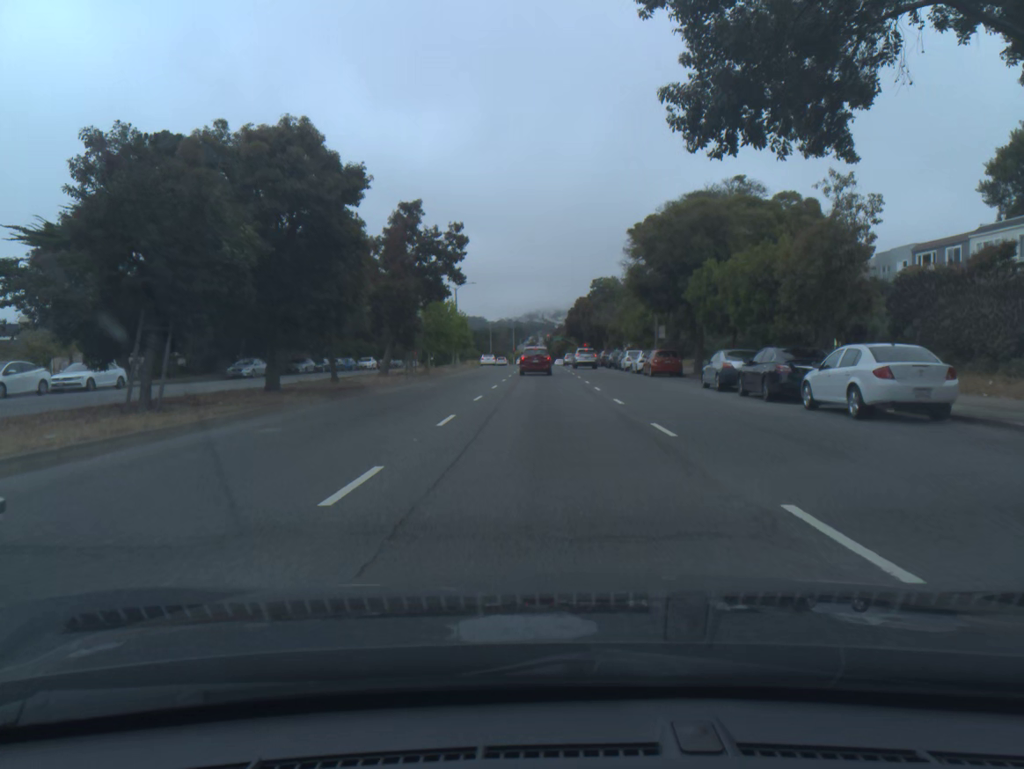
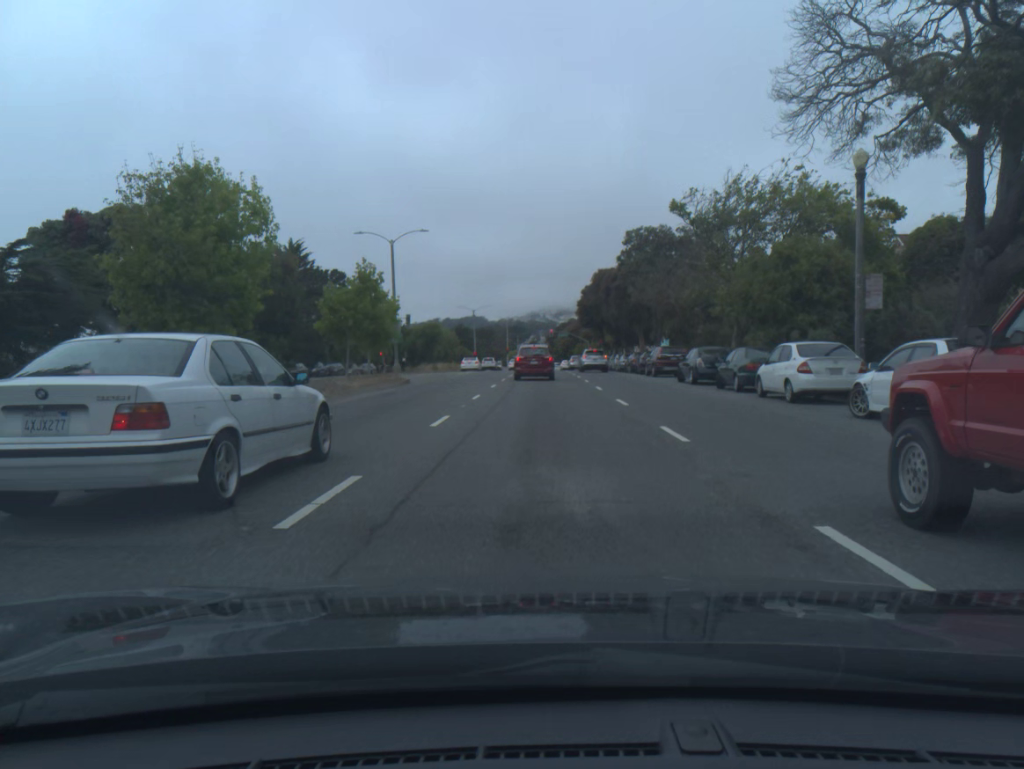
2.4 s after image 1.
(+0.1, +37.1) m; 0°
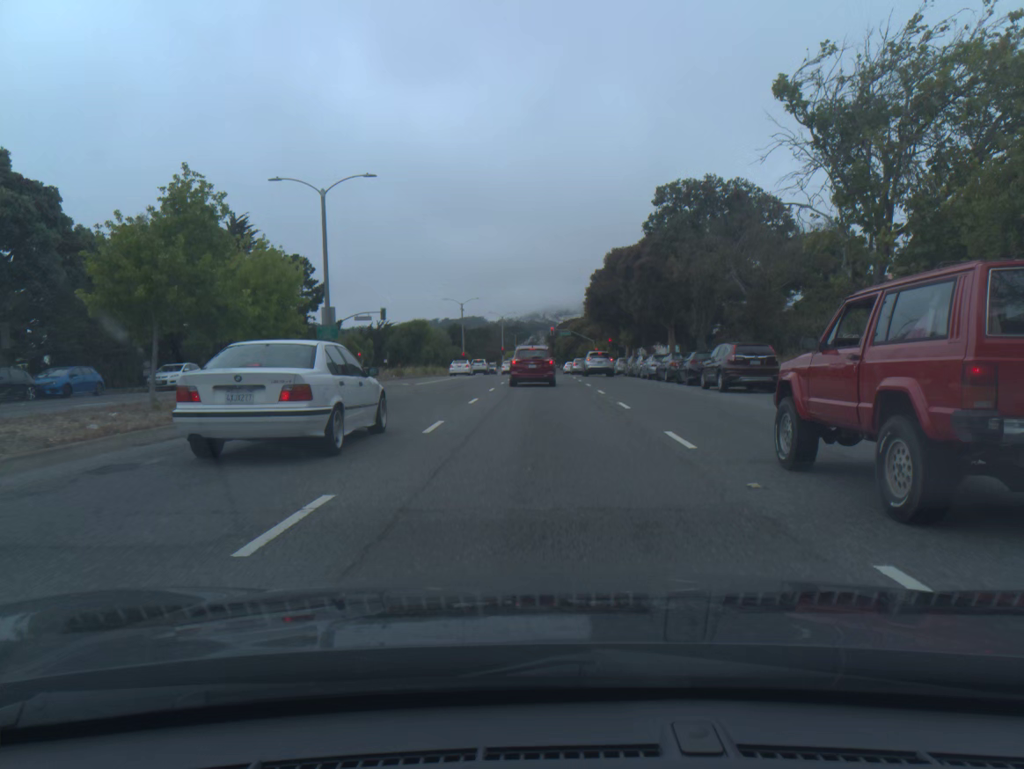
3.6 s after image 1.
(0.0, +15.7) m; 0°
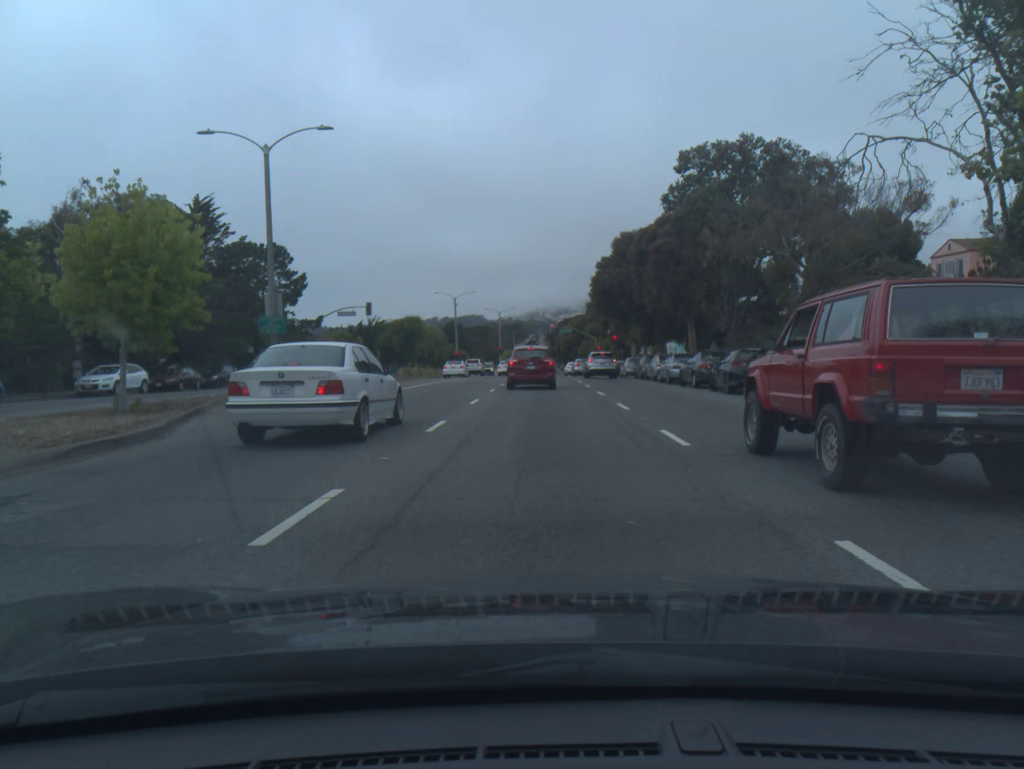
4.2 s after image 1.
(0.0, +7.1) m; 0°
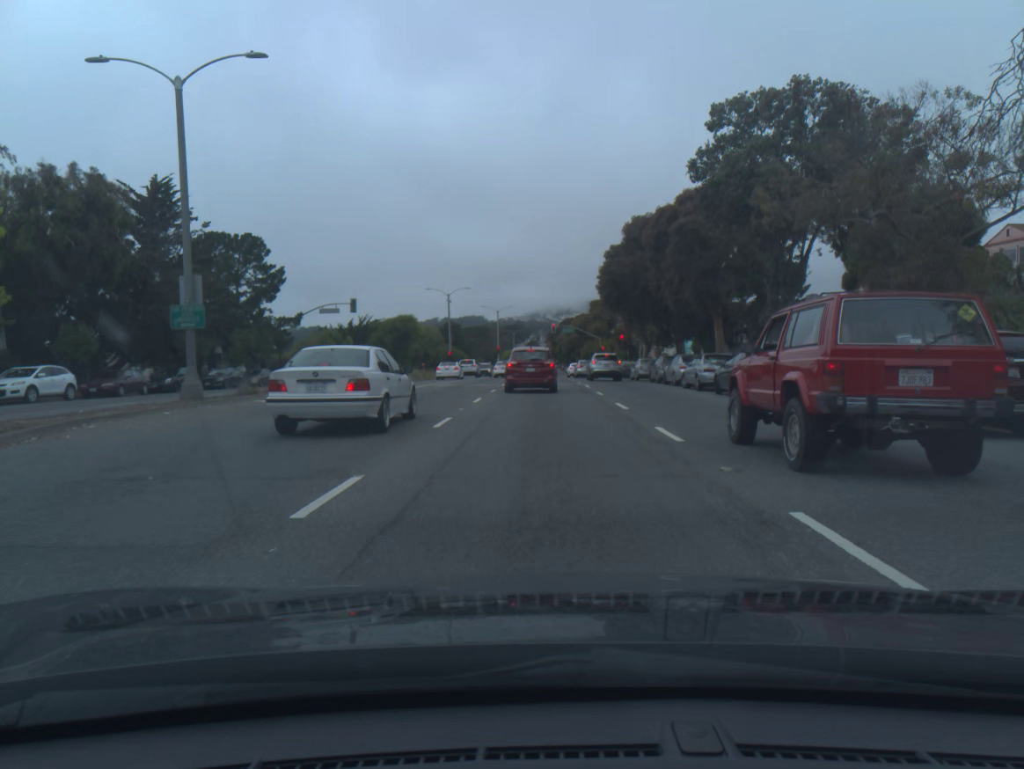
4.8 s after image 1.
(0.0, +6.6) m; 0°
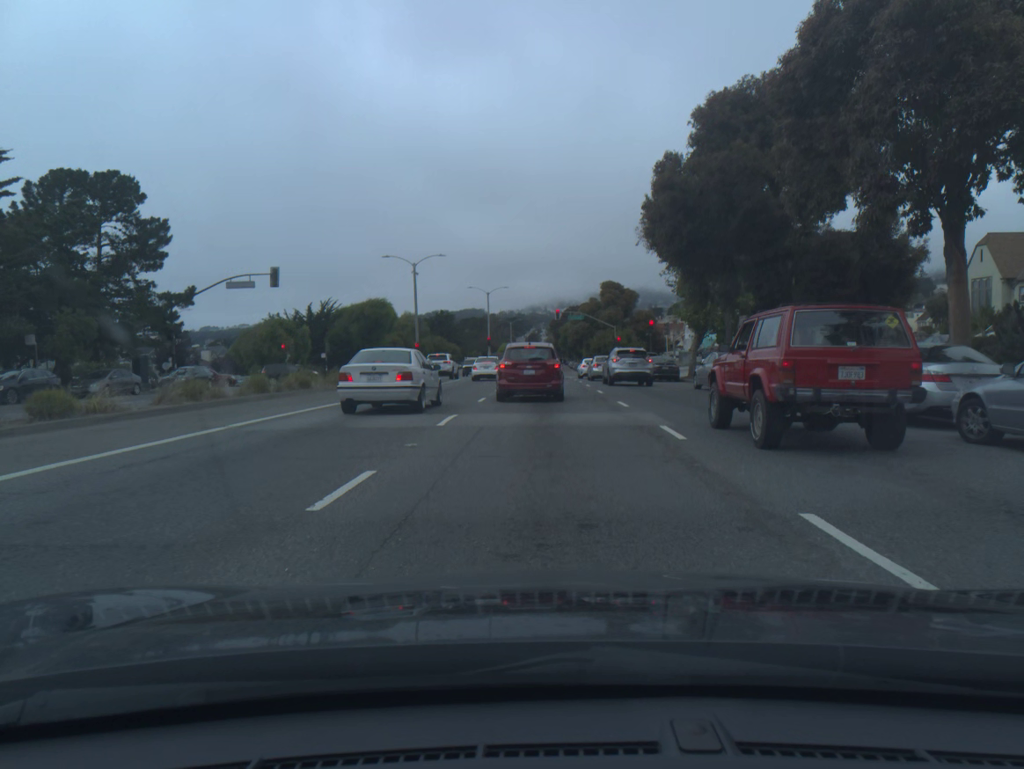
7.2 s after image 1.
(-0.1, +21.8) m; 0°
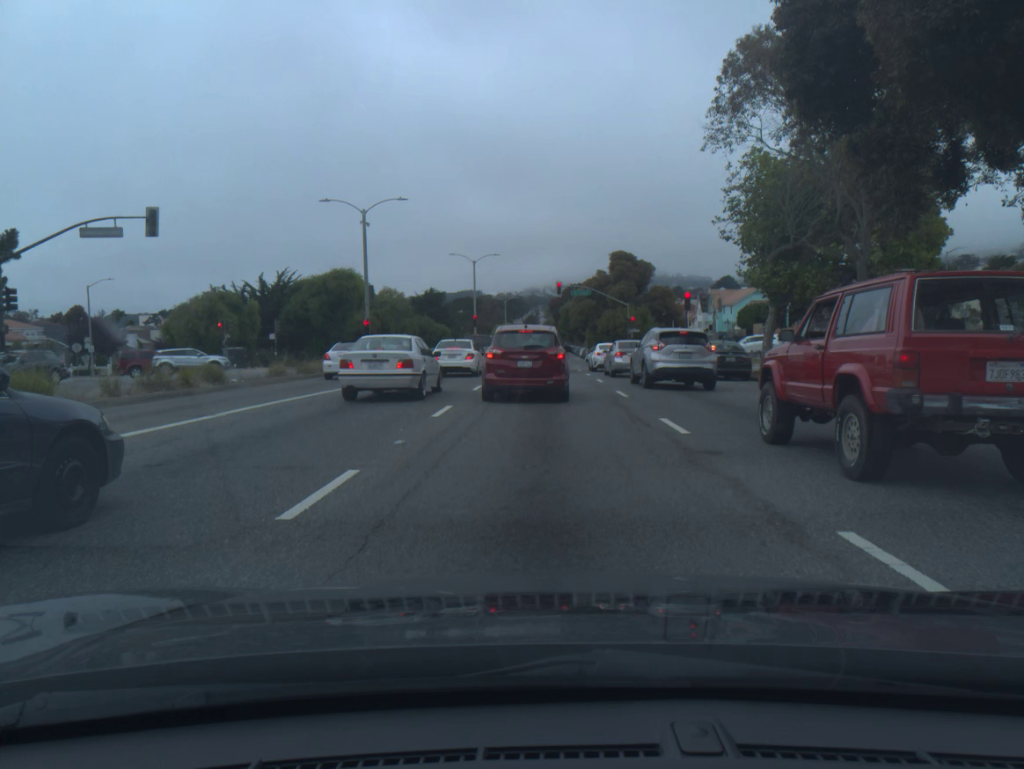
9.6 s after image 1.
(0.0, +15.6) m; 0°
